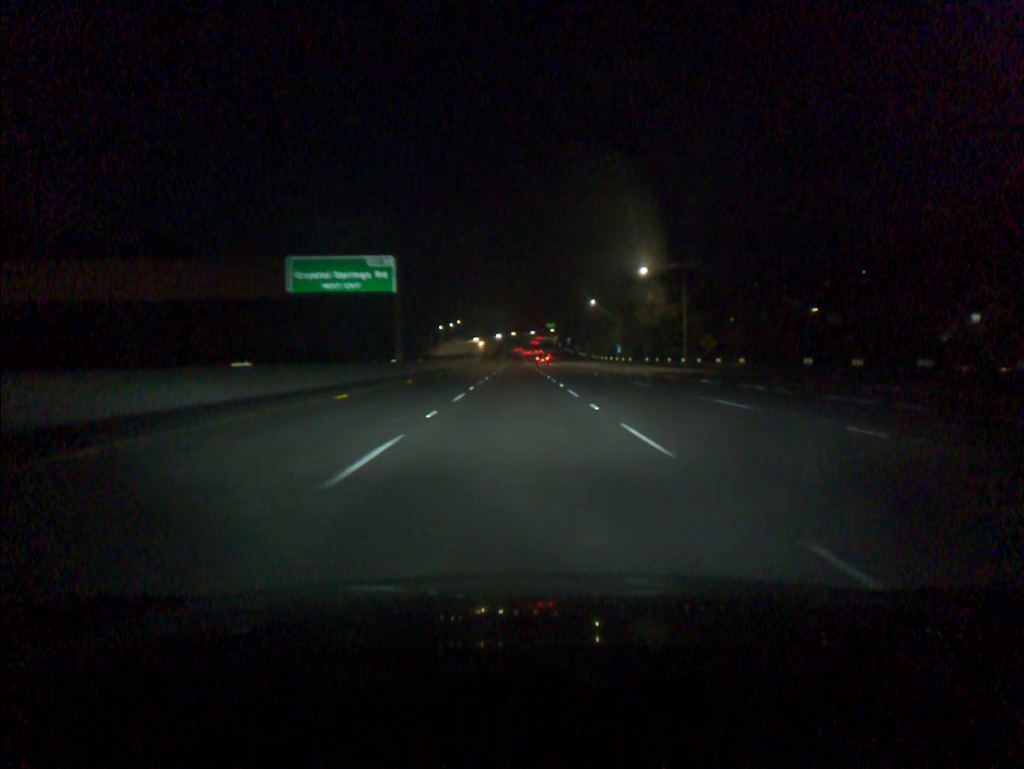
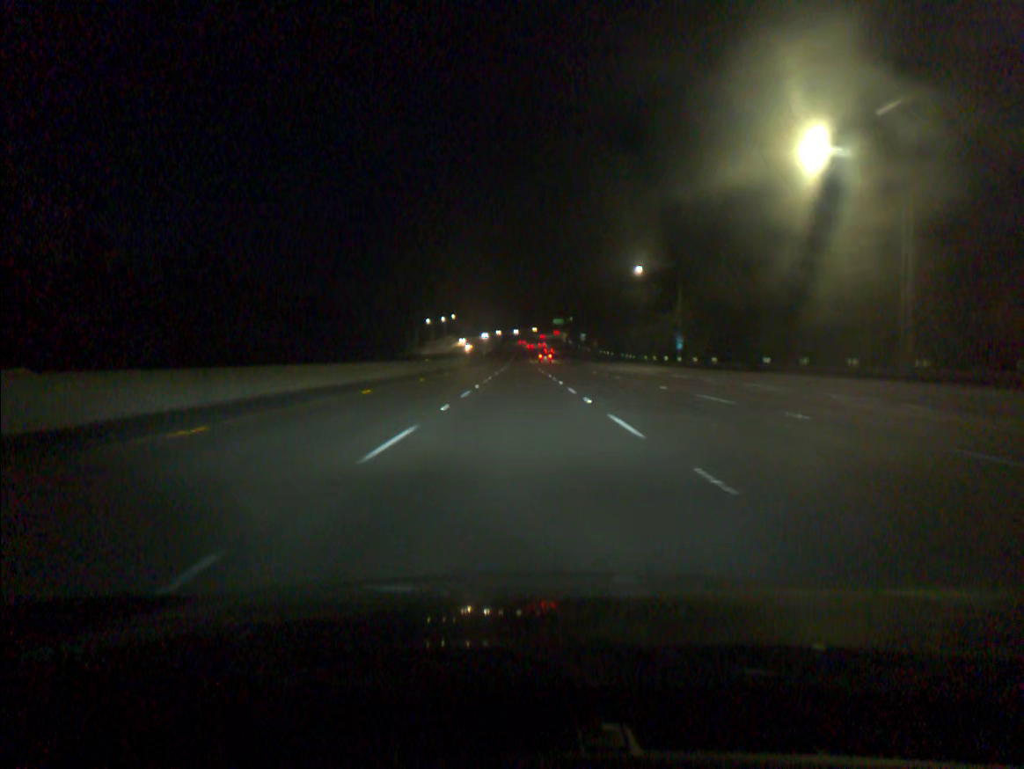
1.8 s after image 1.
(0.0, +55.0) m; 0°
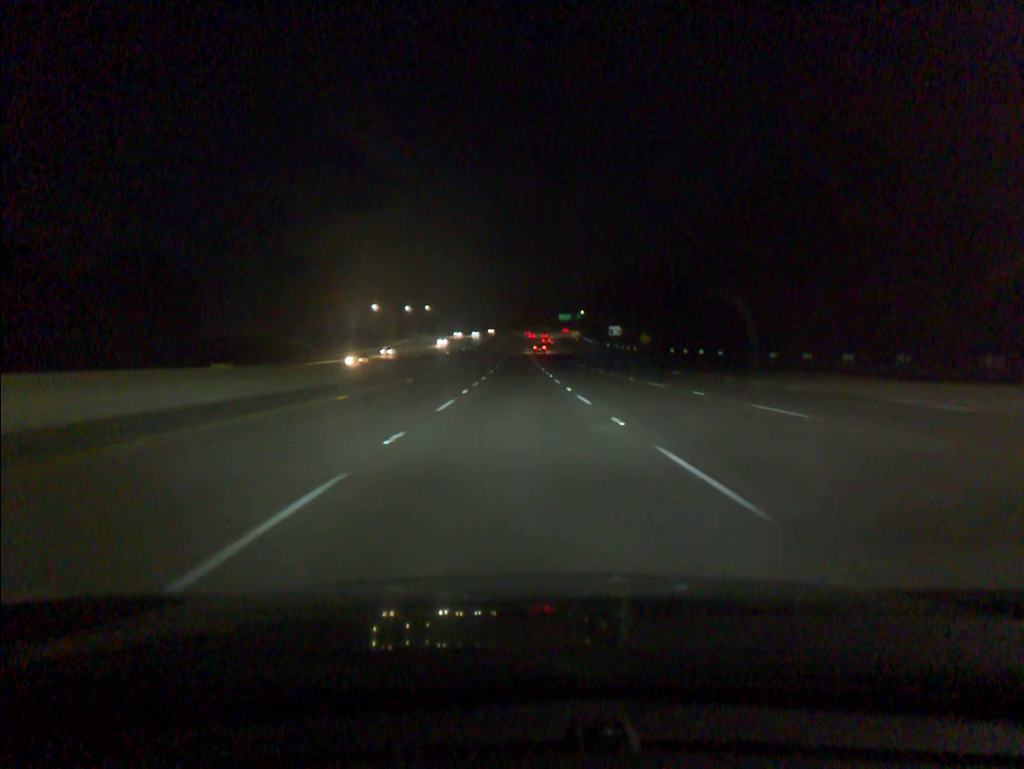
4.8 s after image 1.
(+0.1, +91.5) m; 0°
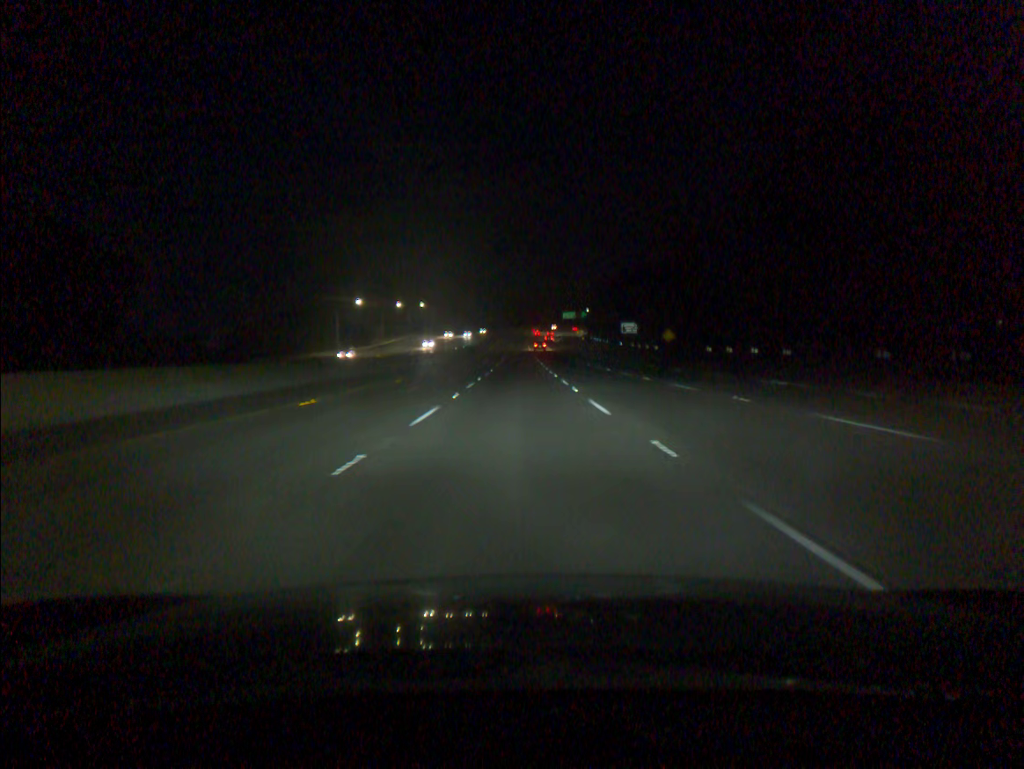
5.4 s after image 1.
(0.0, +18.3) m; 0°
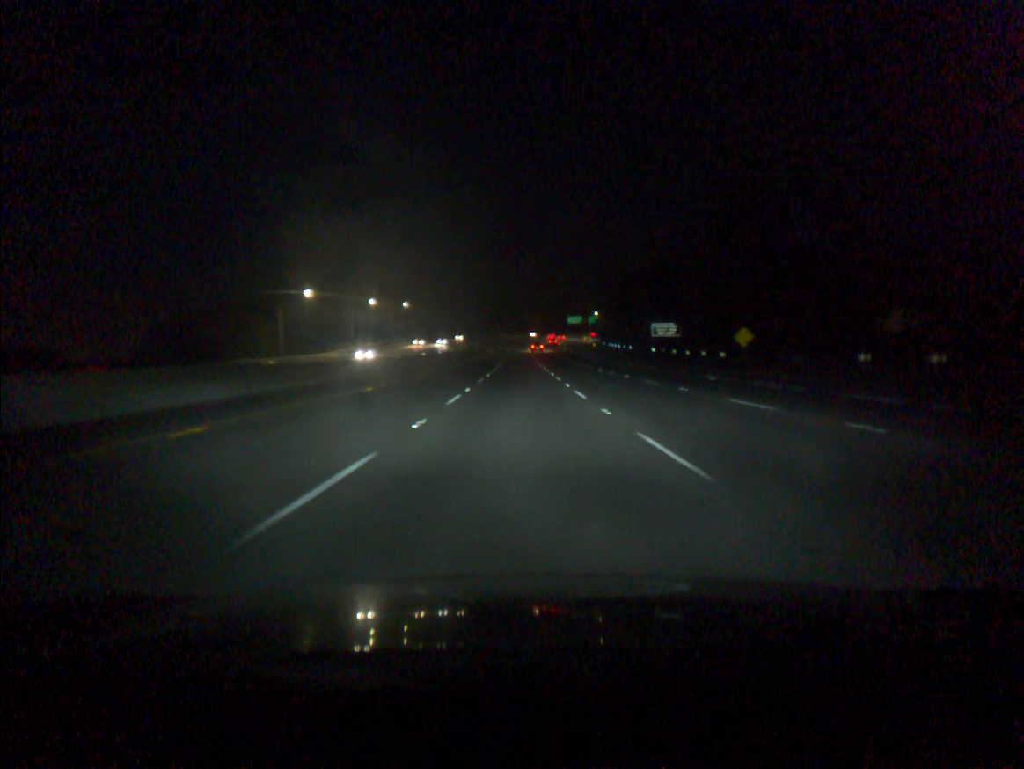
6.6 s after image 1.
(0.0, +36.5) m; 0°
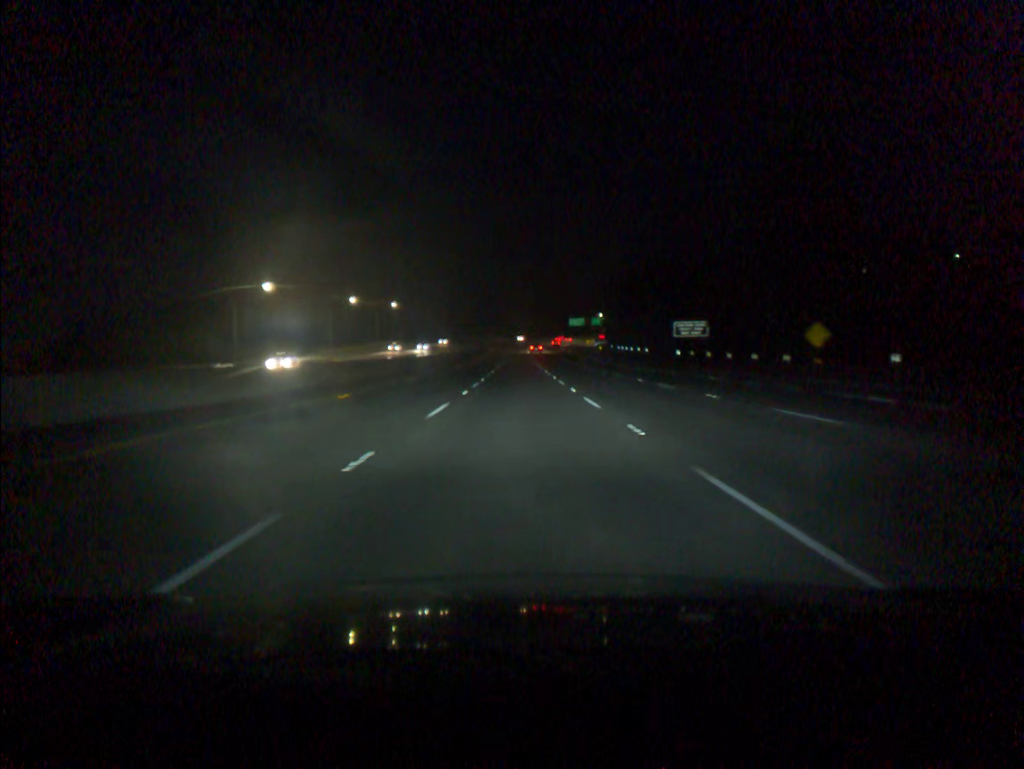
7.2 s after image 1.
(0.0, +18.2) m; 0°
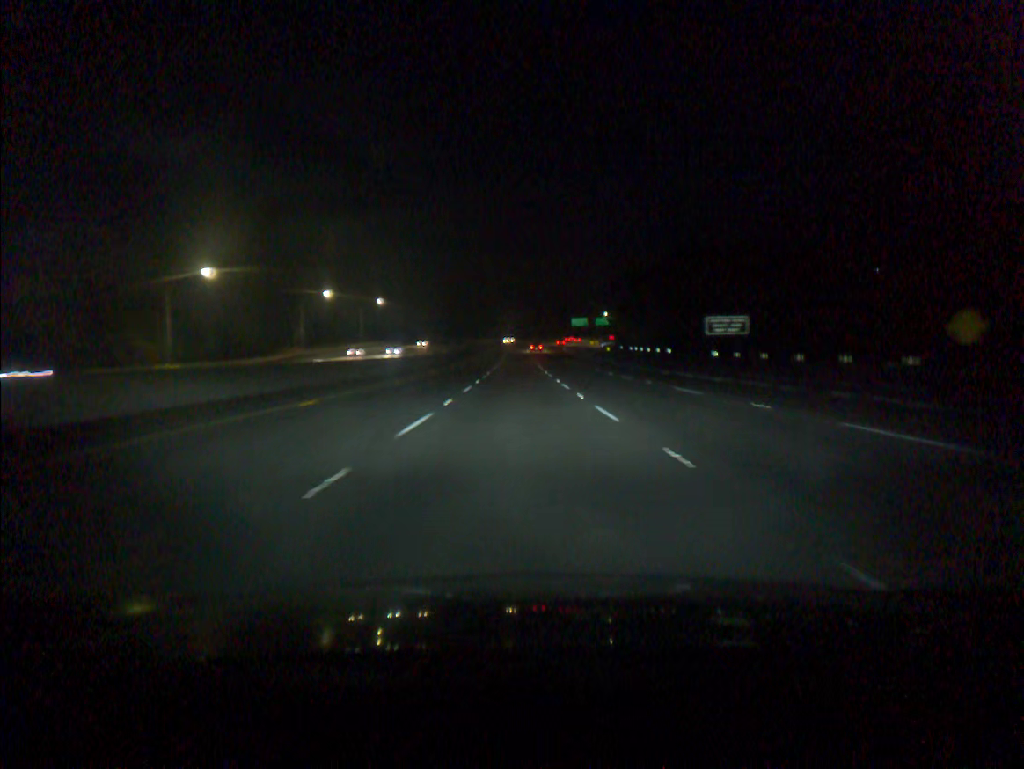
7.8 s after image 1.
(0.0, +18.2) m; 0°
